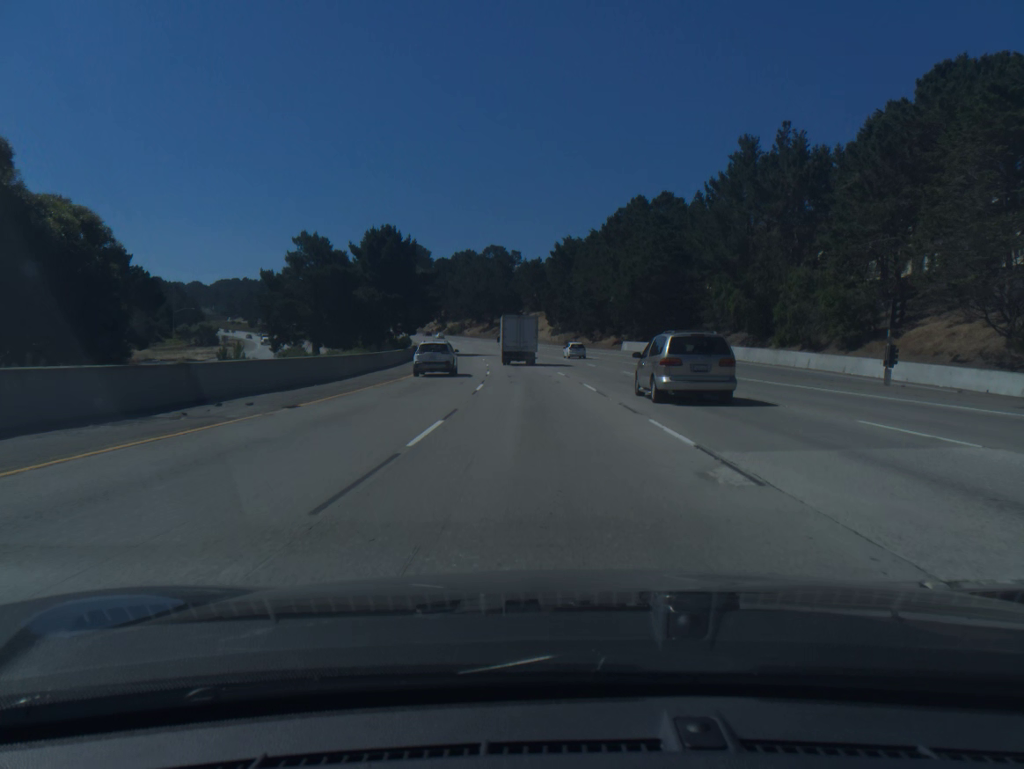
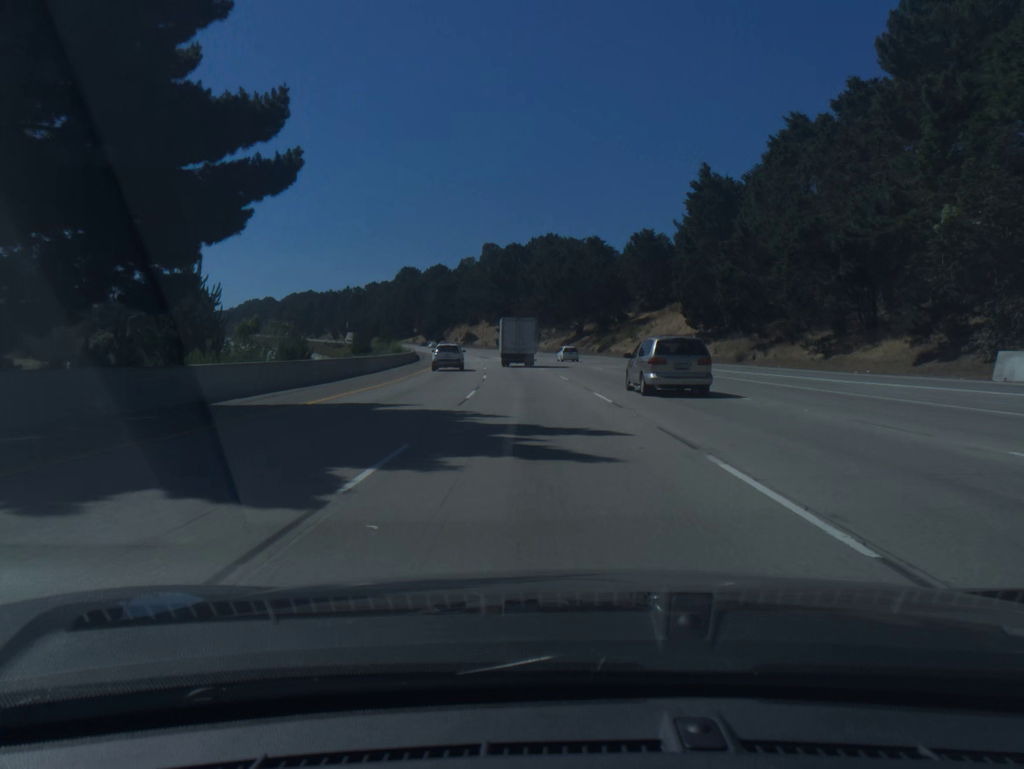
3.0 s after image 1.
(-4.3, +76.4) m; -7°
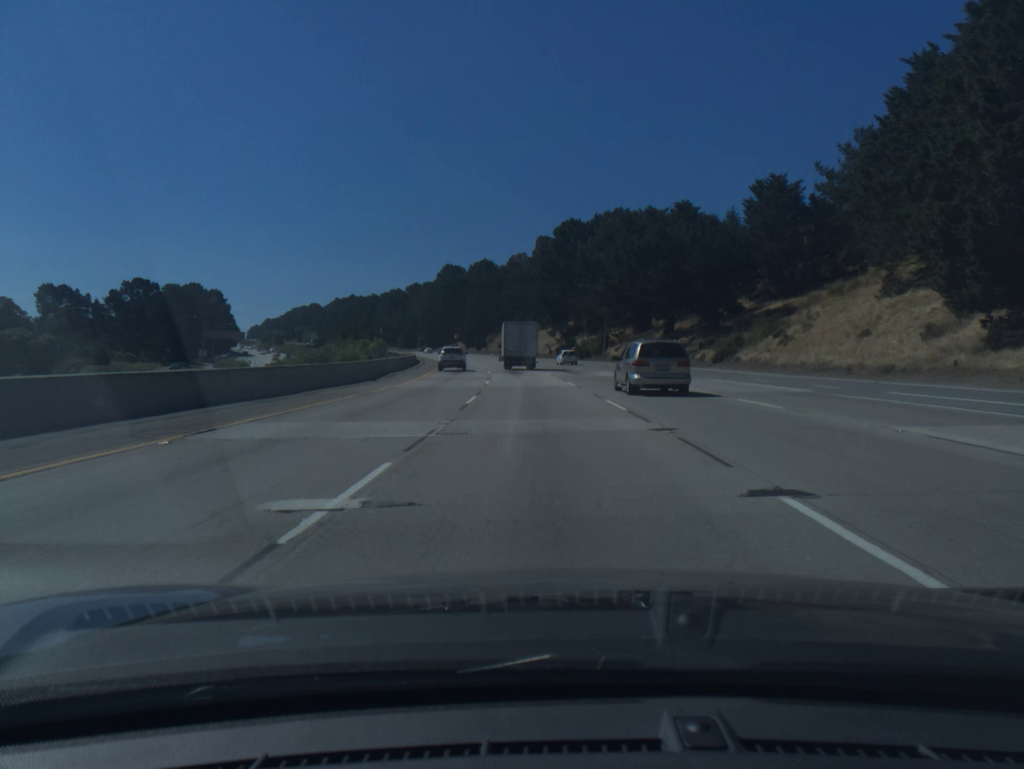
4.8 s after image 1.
(-1.7, +45.6) m; -4°
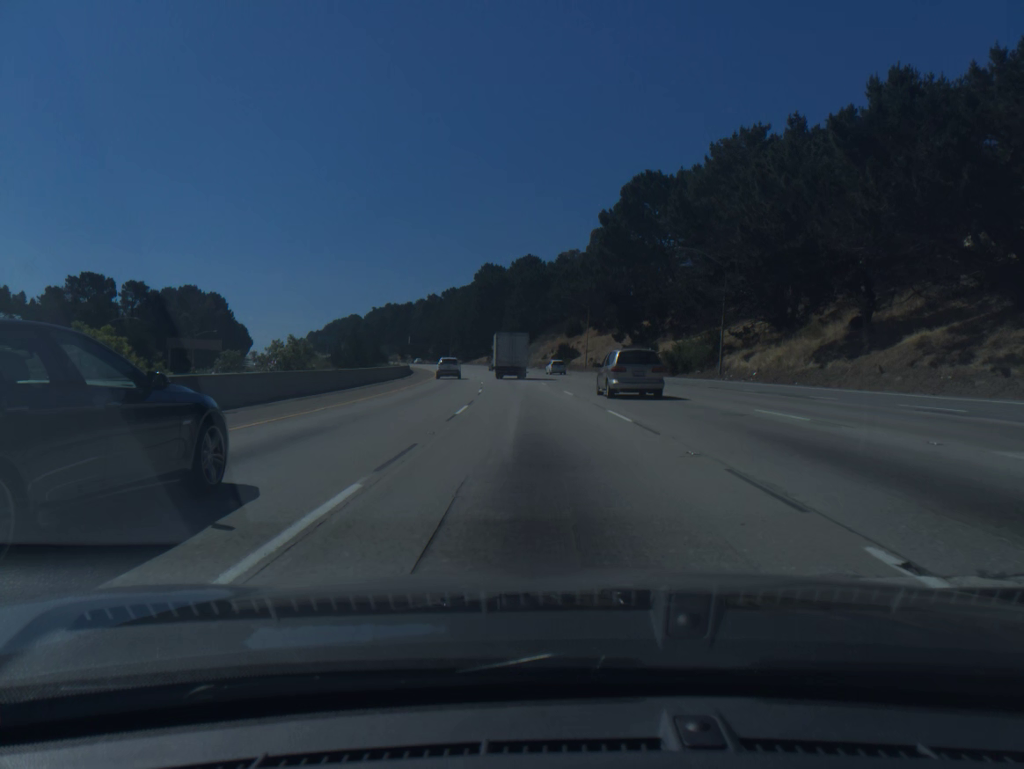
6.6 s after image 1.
(-1.5, +45.4) m; -4°
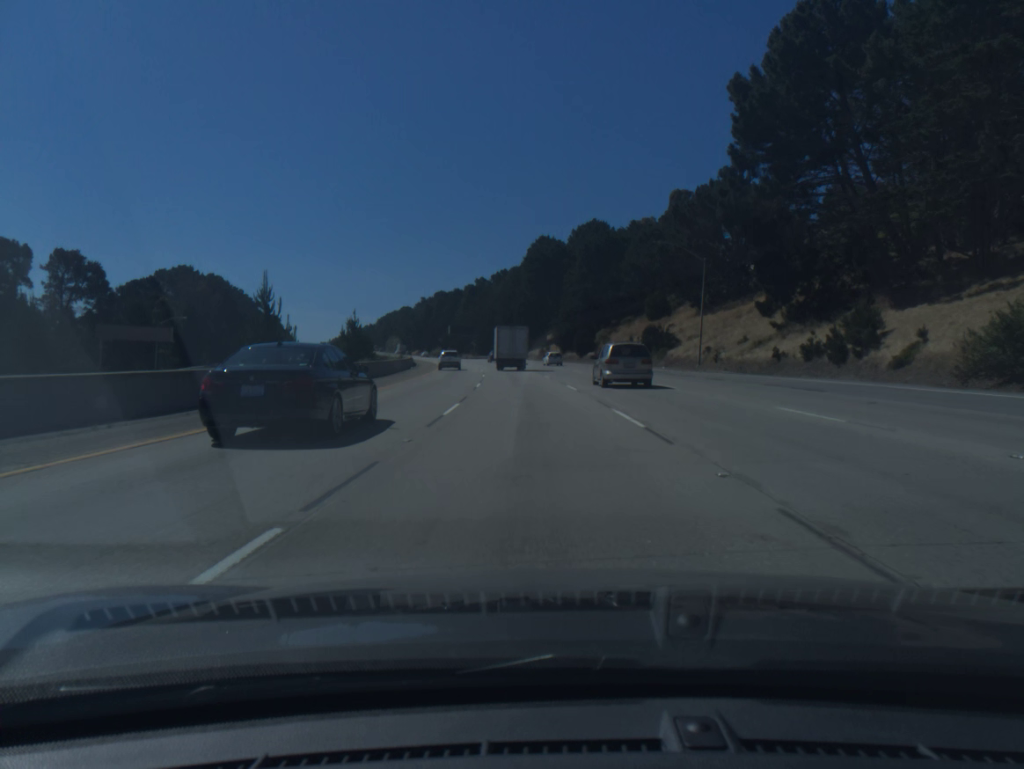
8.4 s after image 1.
(-1.6, +45.7) m; -4°
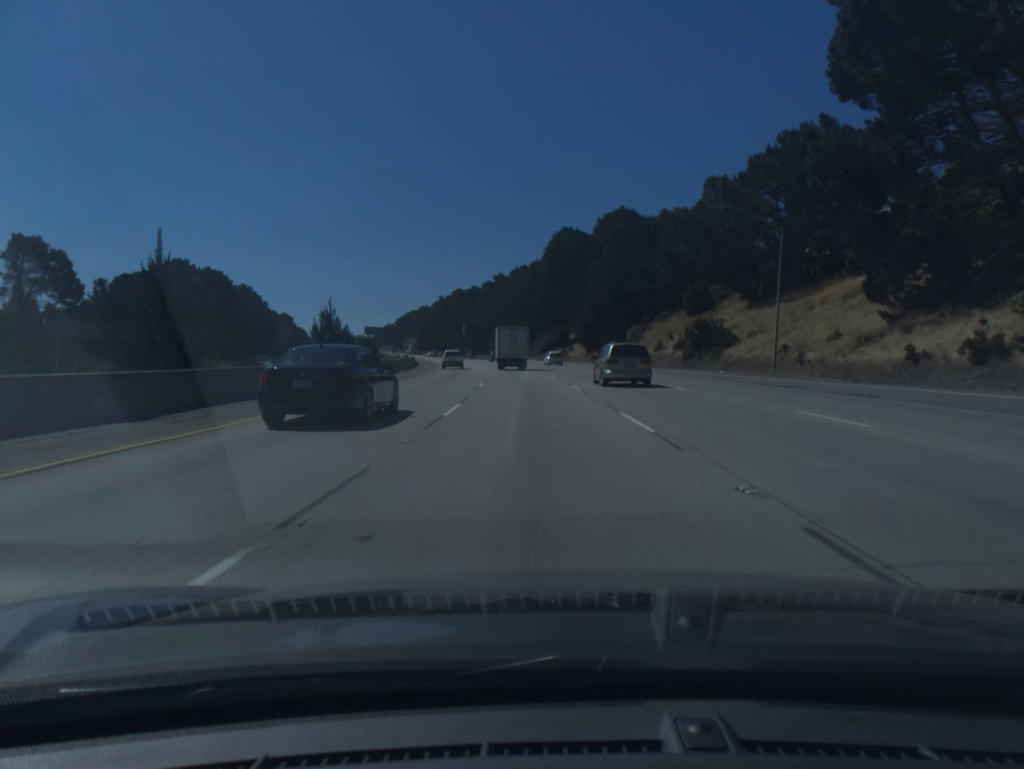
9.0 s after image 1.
(-0.2, +15.4) m; -2°
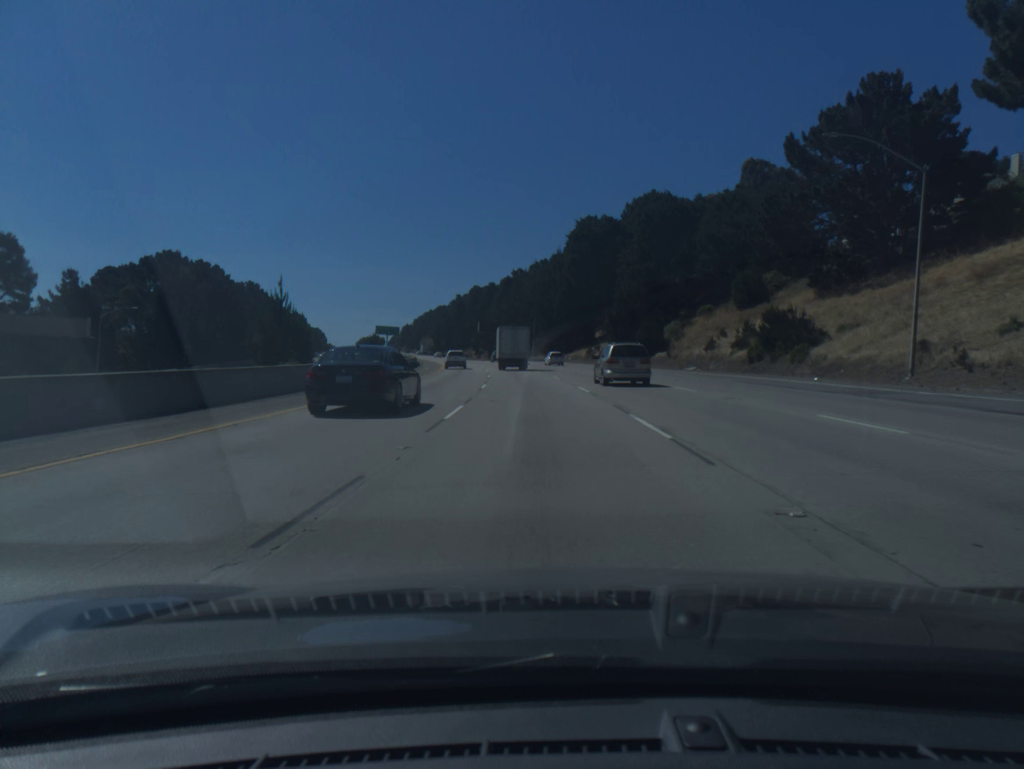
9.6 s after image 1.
(-0.2, +15.5) m; -1°
